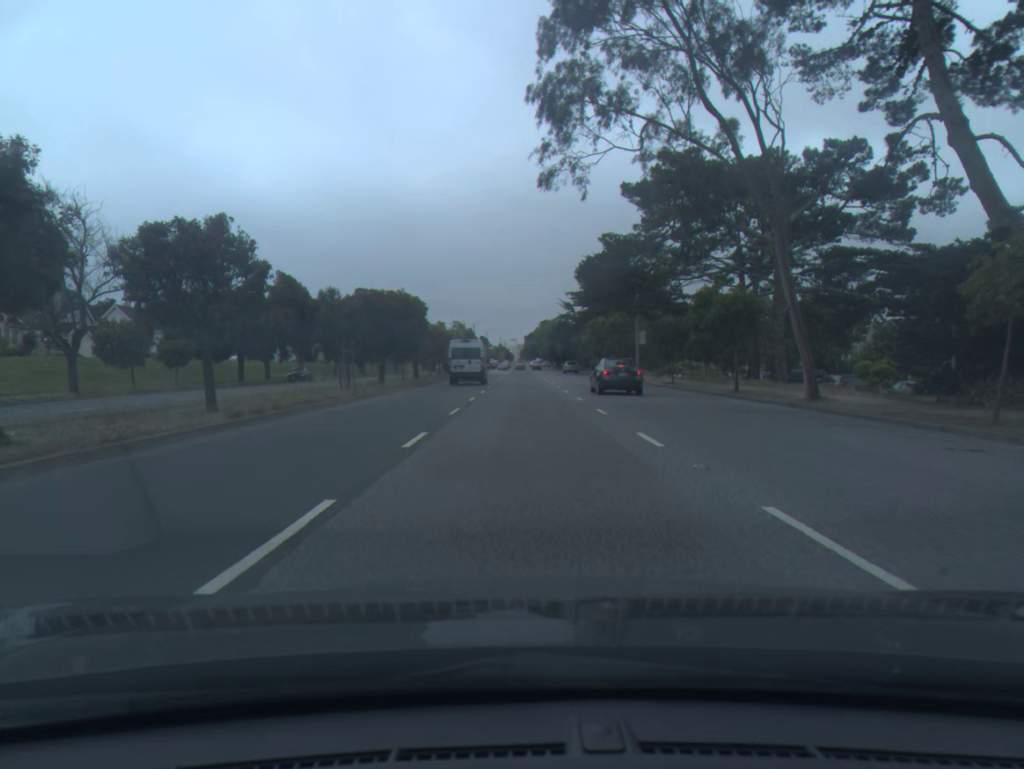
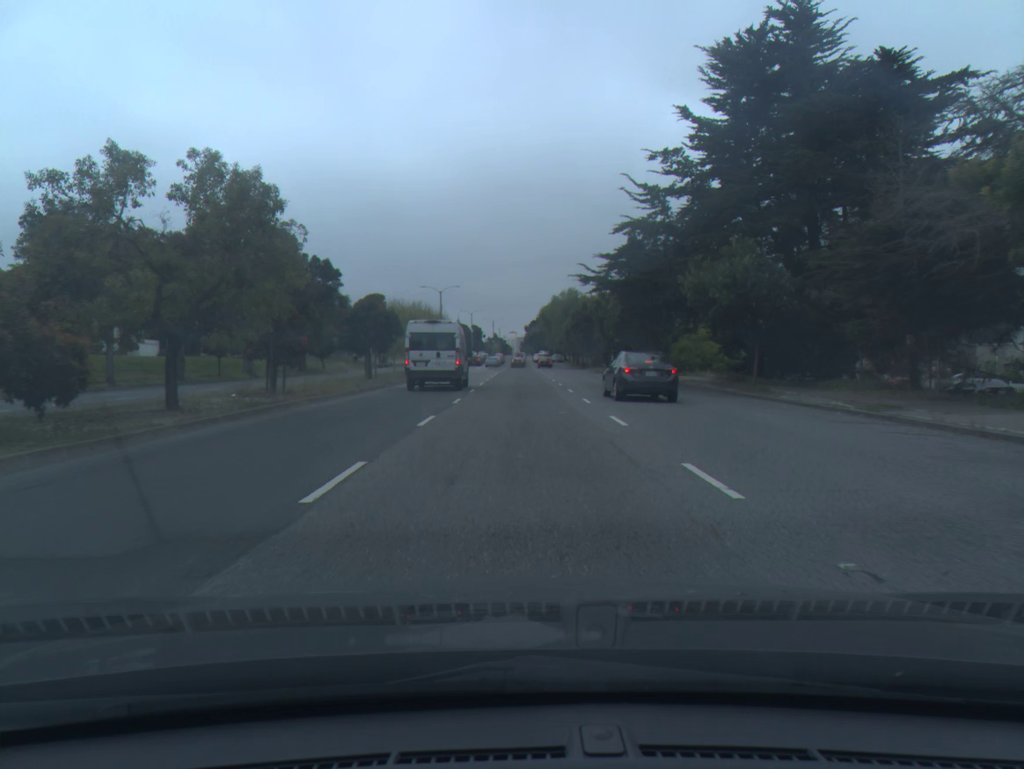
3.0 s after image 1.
(+0.2, +62.6) m; 0°
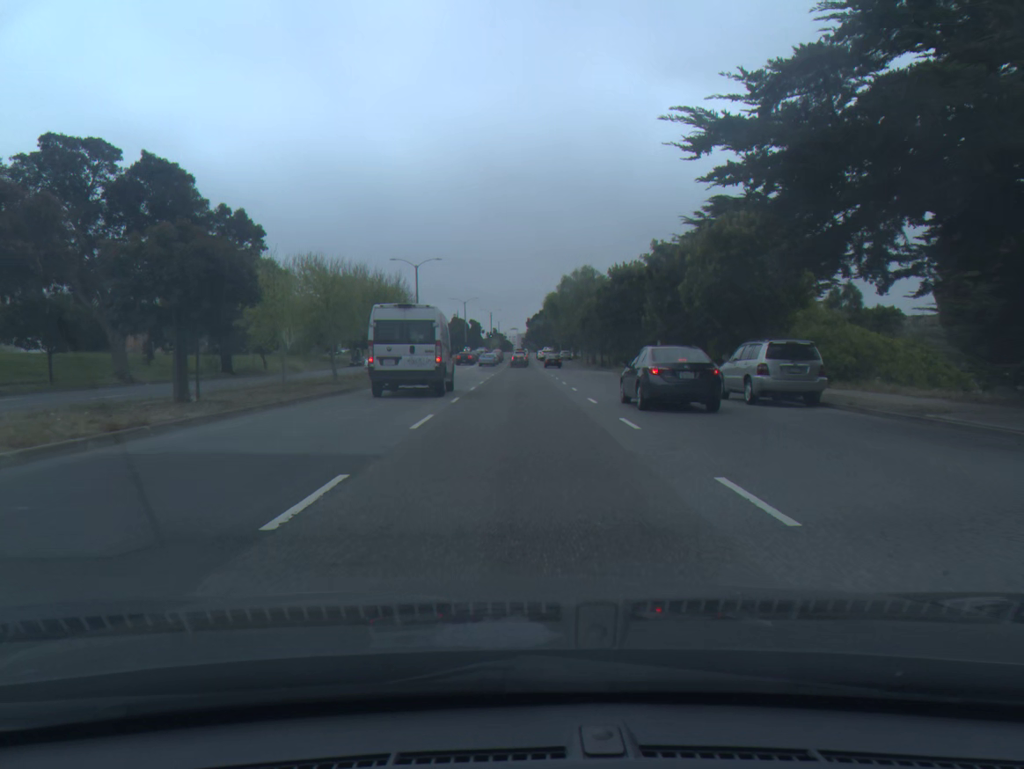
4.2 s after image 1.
(0.0, +23.0) m; 0°
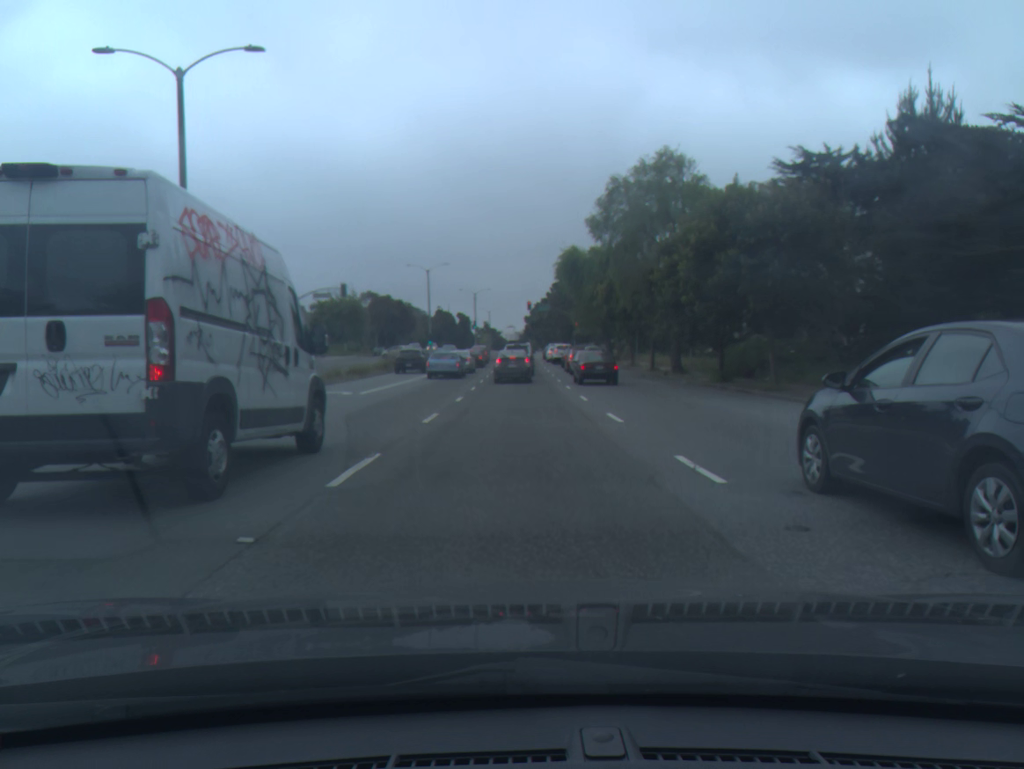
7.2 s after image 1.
(+0.2, +48.4) m; 0°
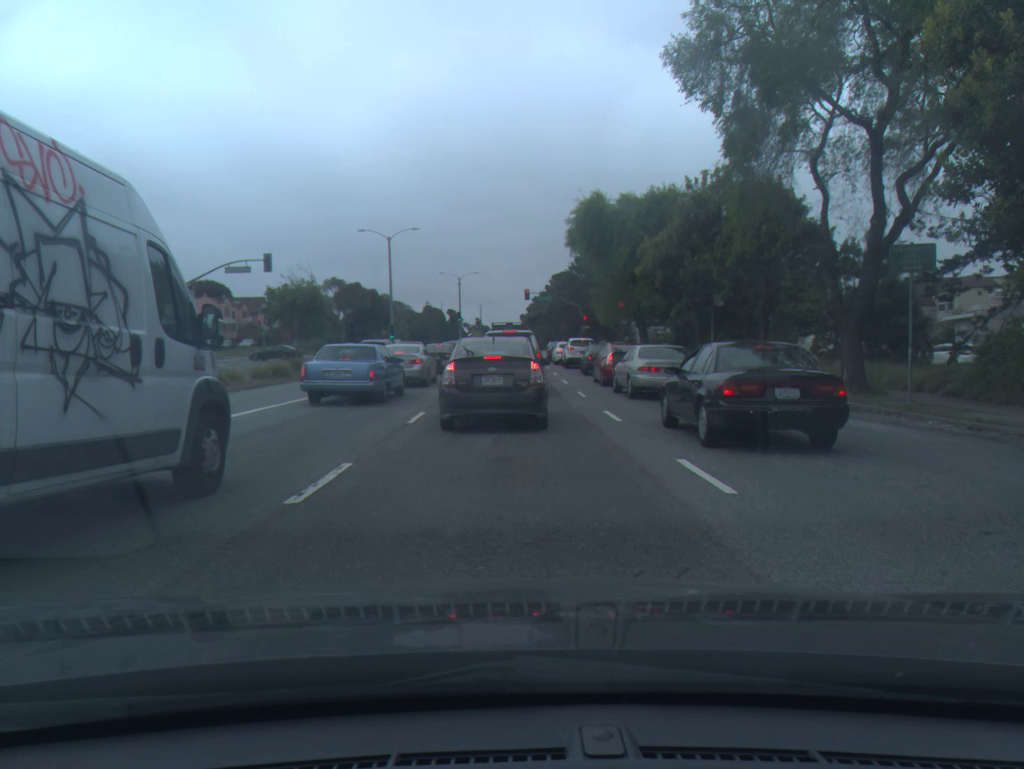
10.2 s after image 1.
(0.0, +23.3) m; 0°
